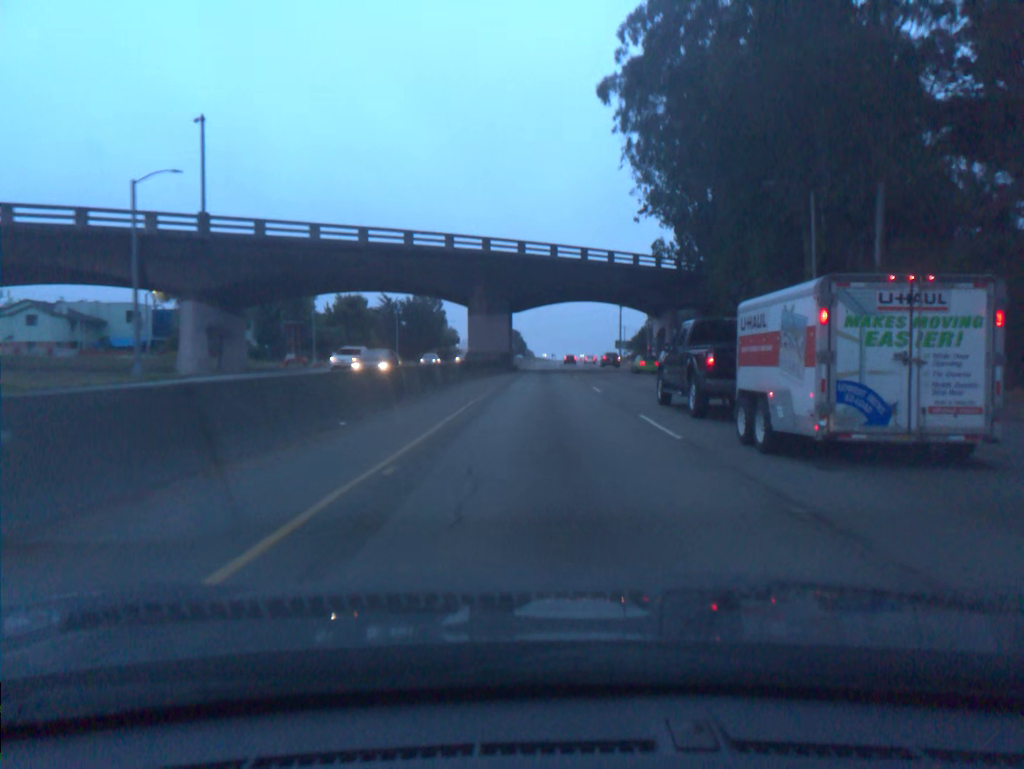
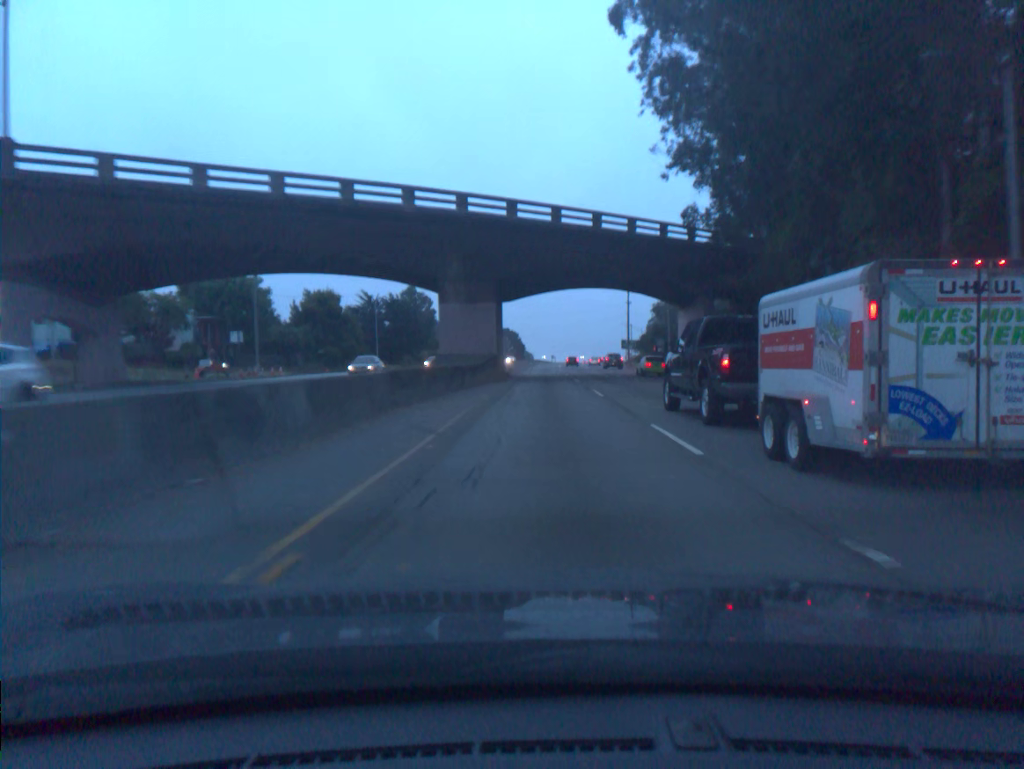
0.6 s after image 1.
(0.0, +16.0) m; 0°
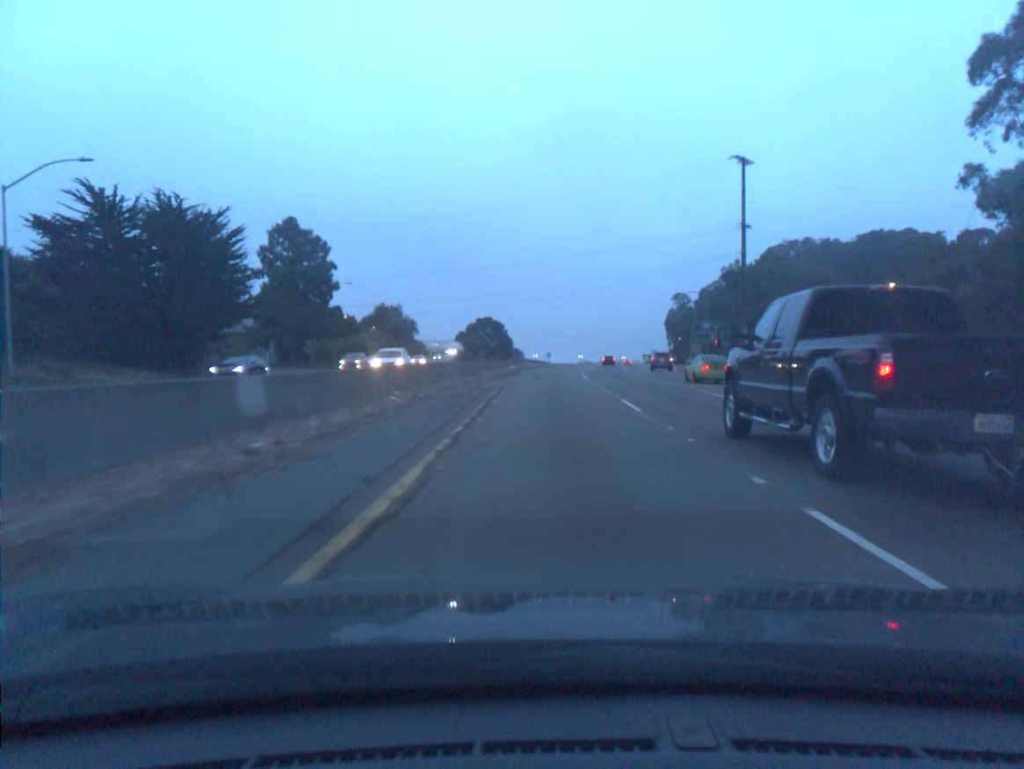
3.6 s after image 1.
(+0.1, +80.6) m; +1°
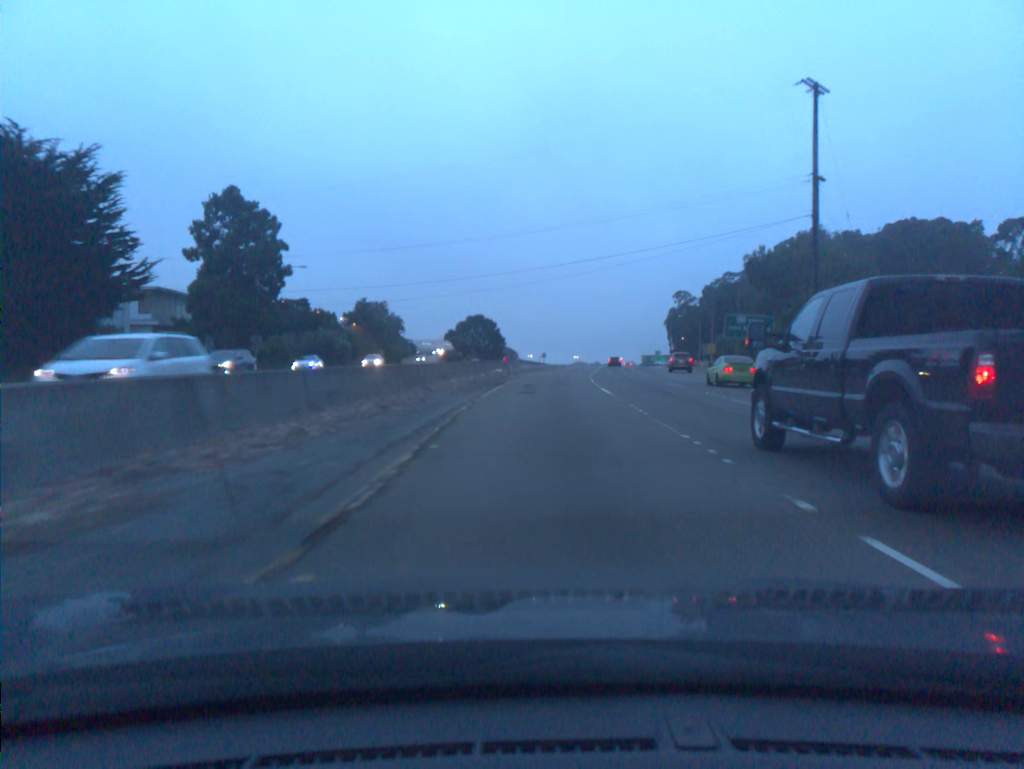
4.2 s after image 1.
(+0.1, +16.3) m; 0°
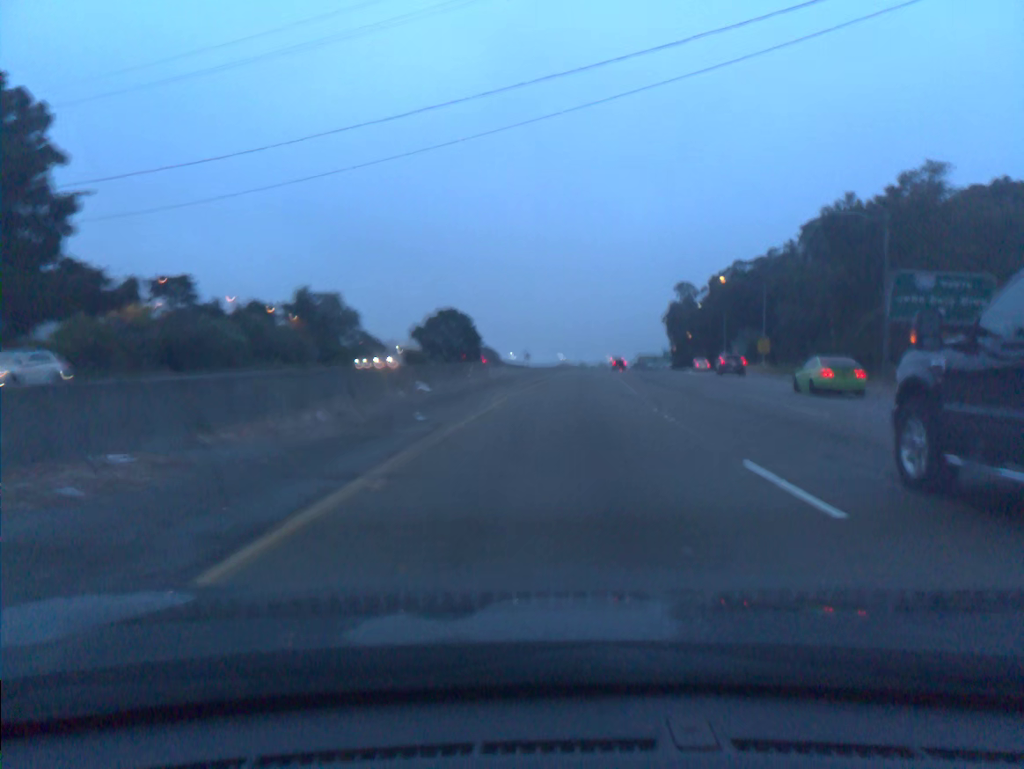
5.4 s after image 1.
(+0.3, +33.0) m; +1°
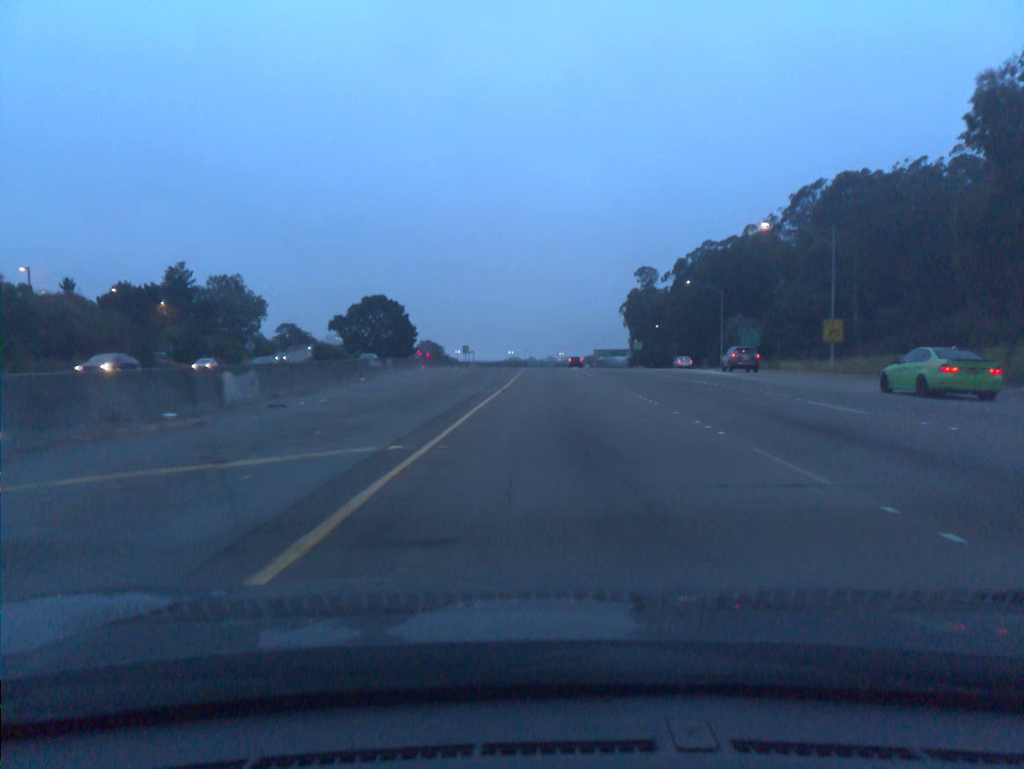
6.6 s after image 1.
(+1.1, +33.4) m; +4°
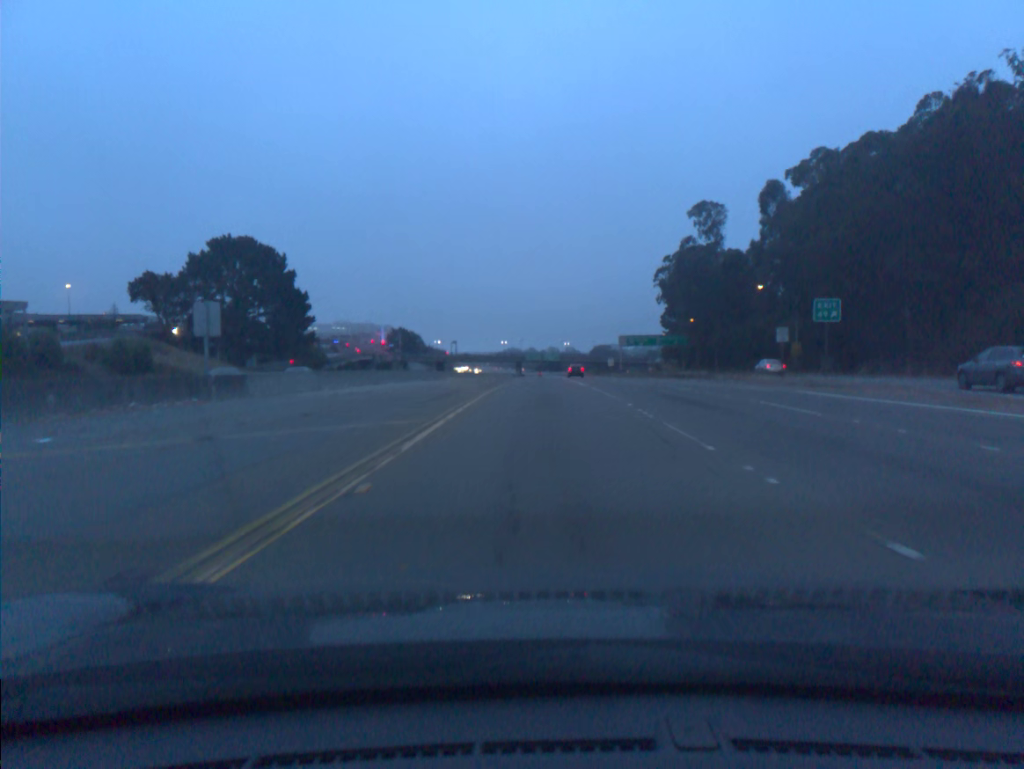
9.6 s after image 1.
(+0.8, +86.0) m; 0°
